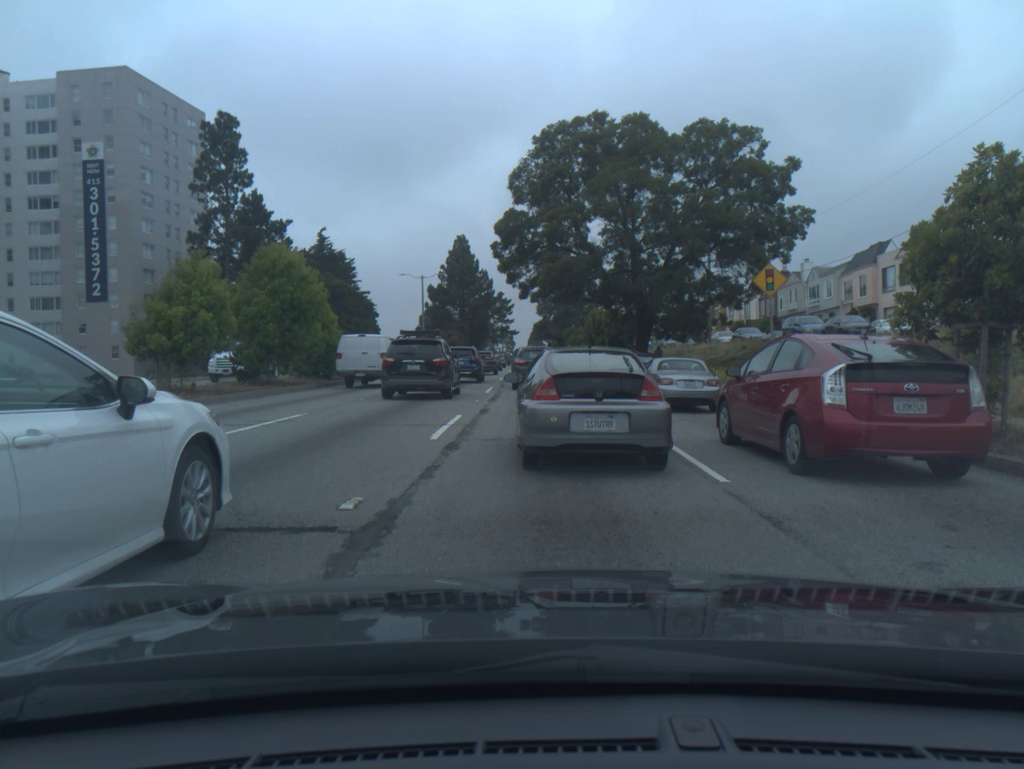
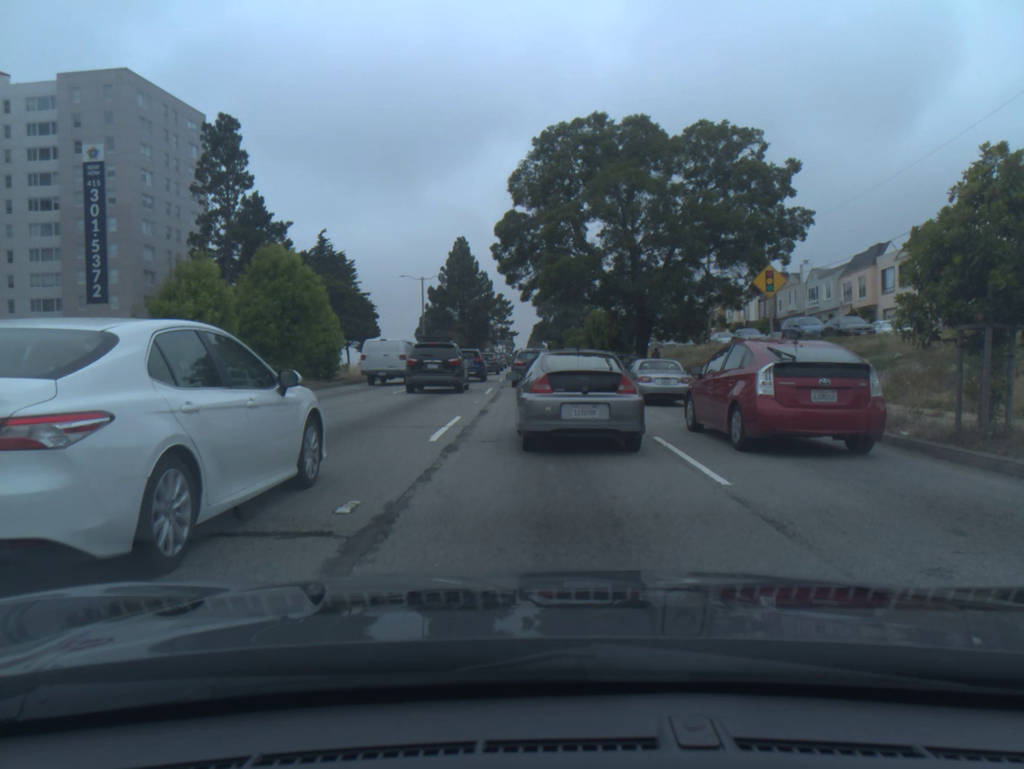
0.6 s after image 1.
(0.0, 0.0) m; 0°
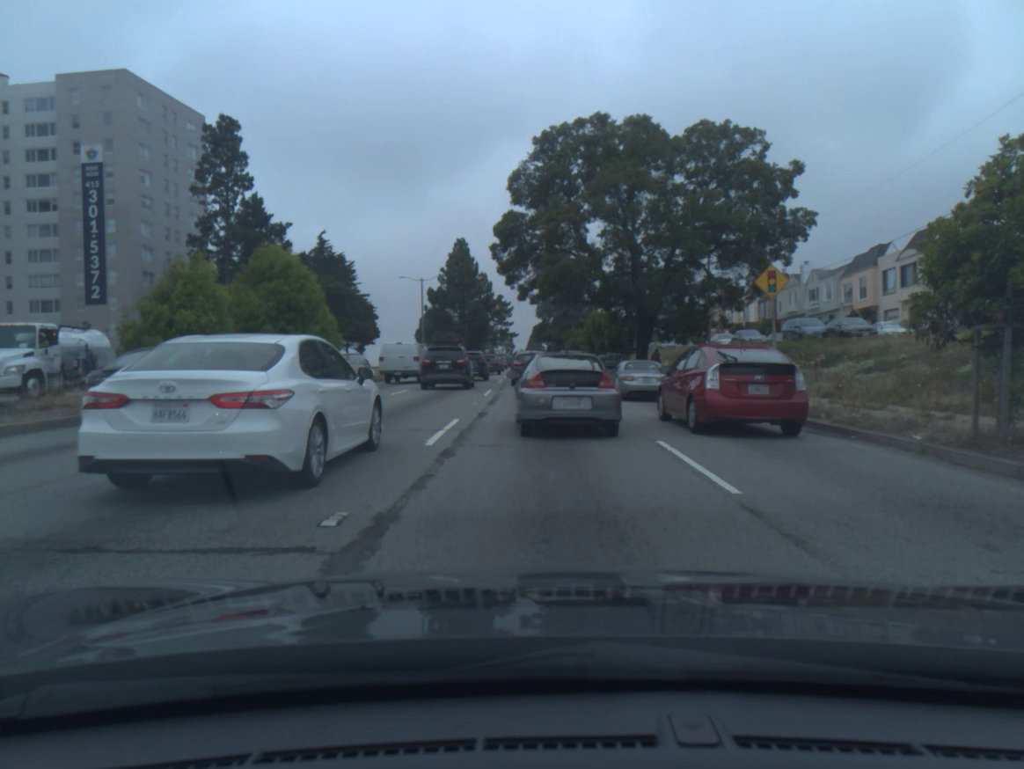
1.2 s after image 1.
(0.0, +0.4) m; 0°
